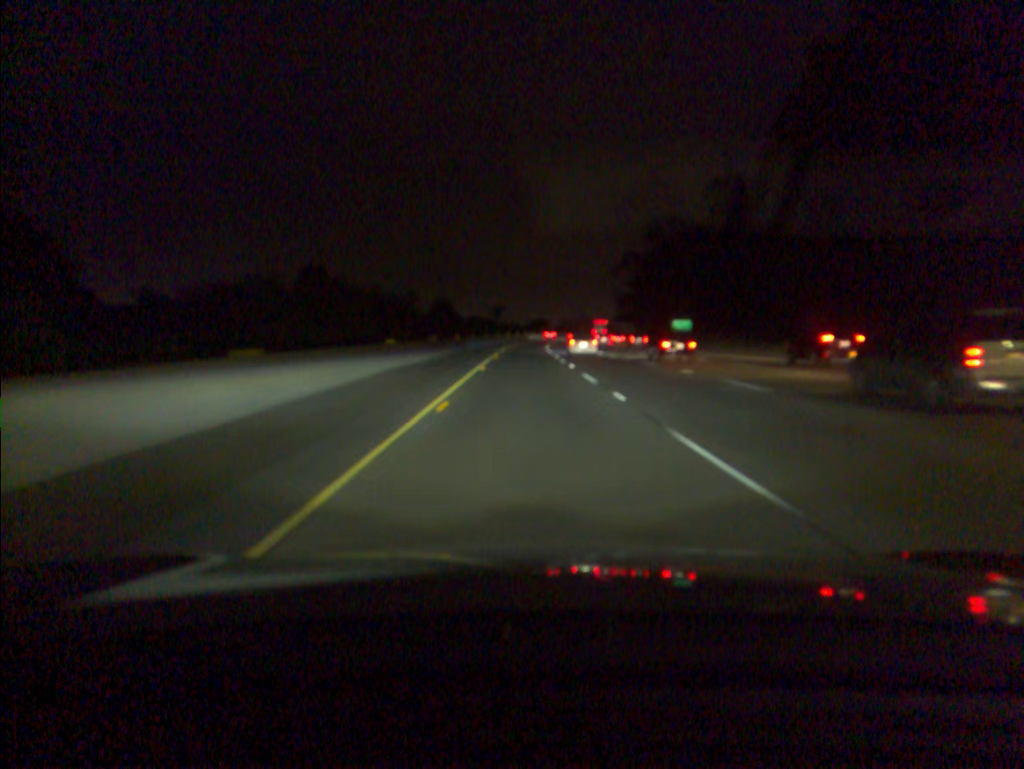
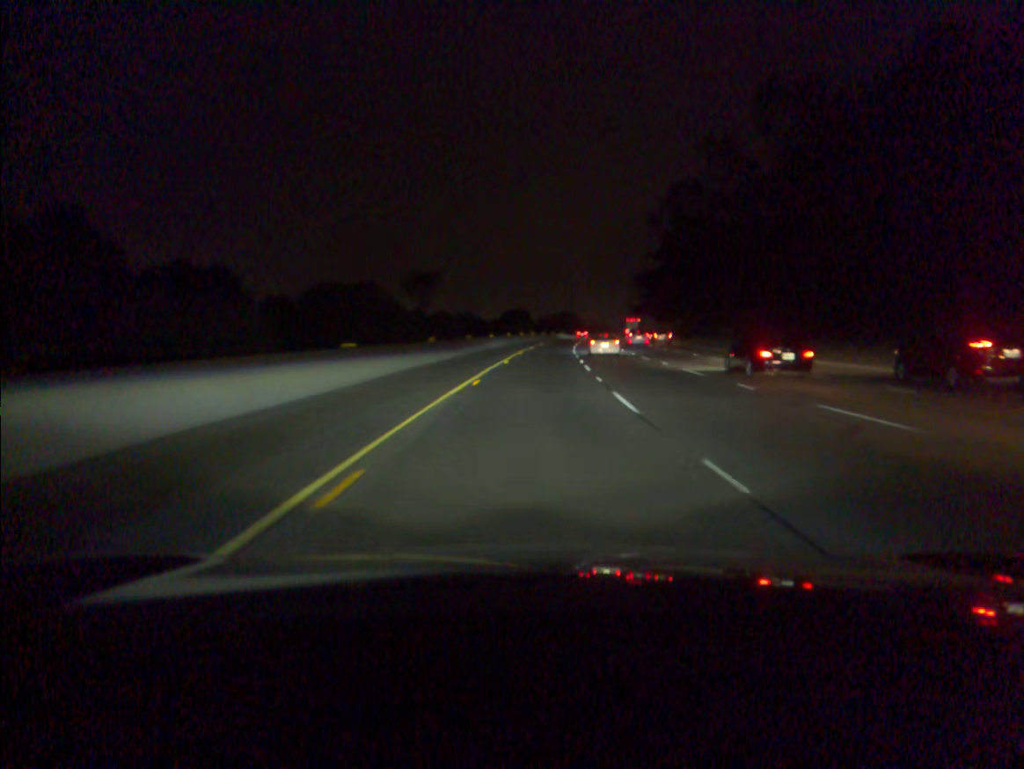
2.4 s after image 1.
(+0.7, +80.1) m; +2°
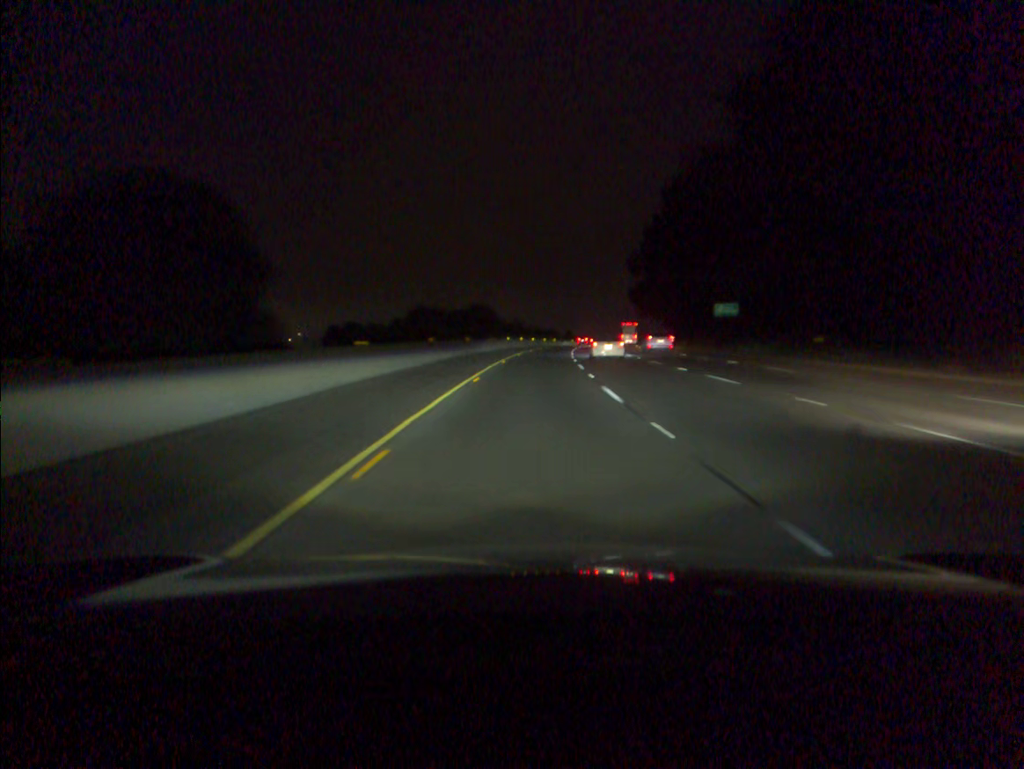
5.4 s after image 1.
(+5.9, +100.3) m; +6°
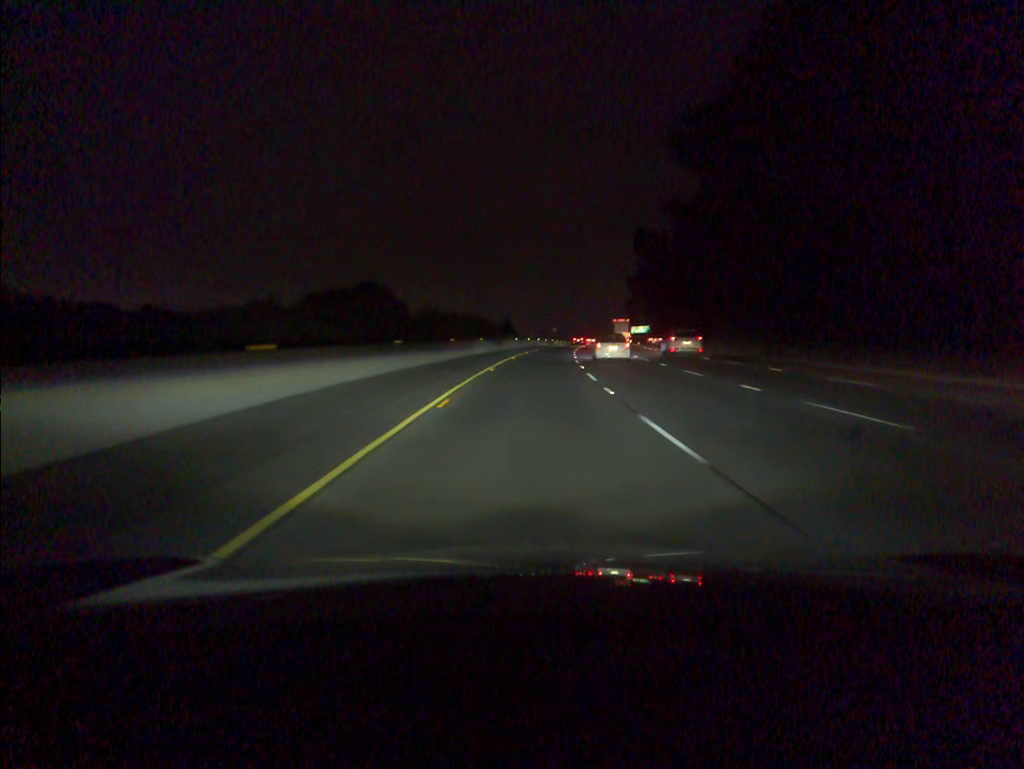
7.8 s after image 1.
(+3.7, +80.4) m; +5°
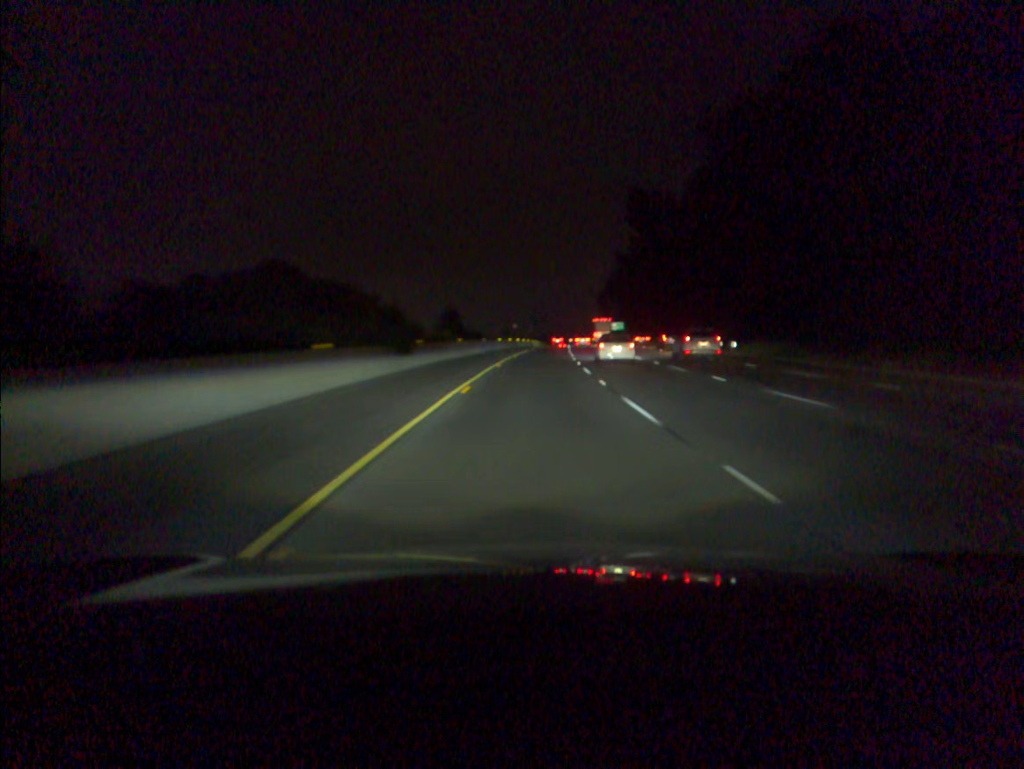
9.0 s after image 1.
(+0.8, +40.4) m; +3°
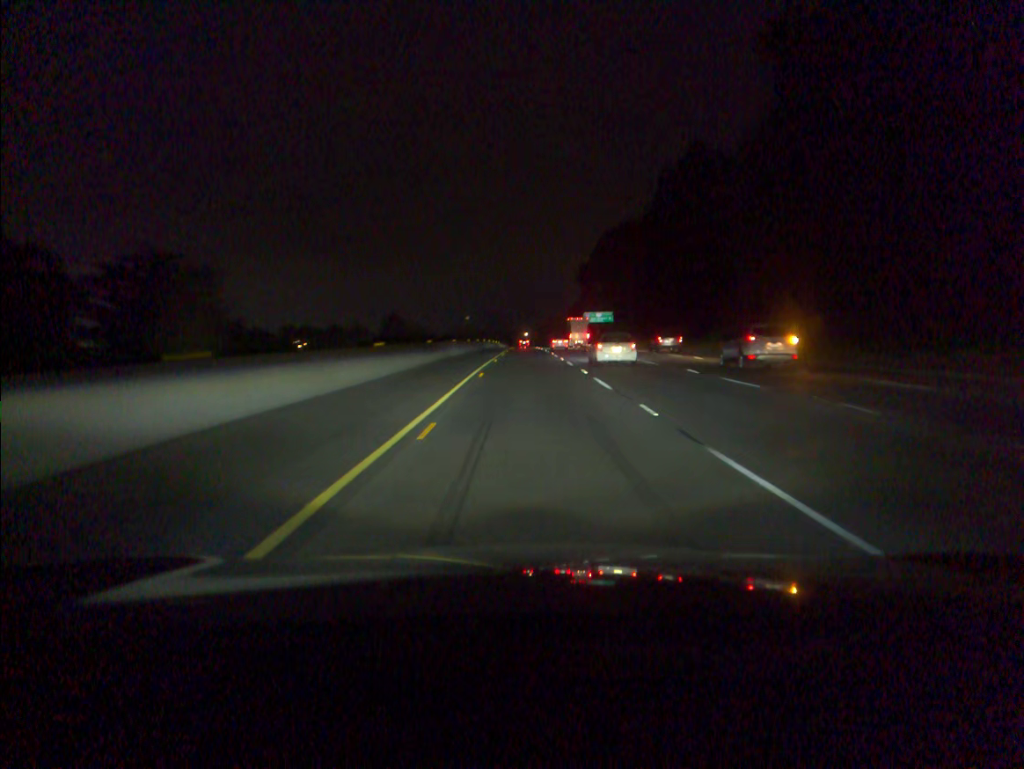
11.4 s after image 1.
(+3.0, +80.6) m; +3°
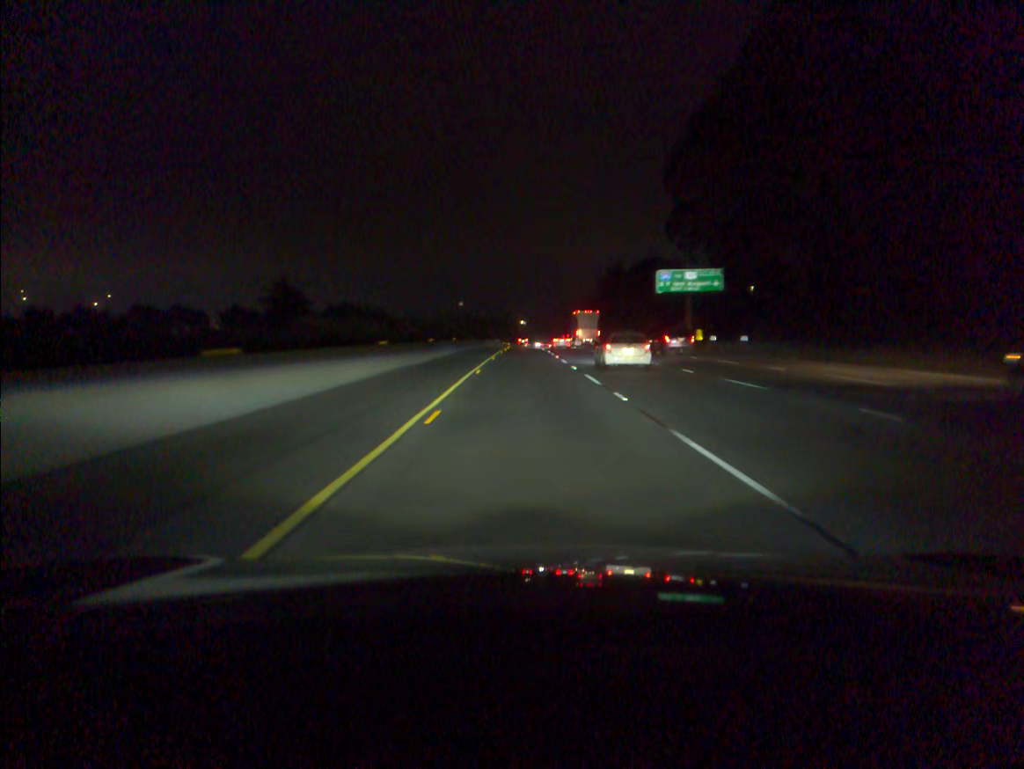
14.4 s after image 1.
(+0.4, +100.6) m; 0°
